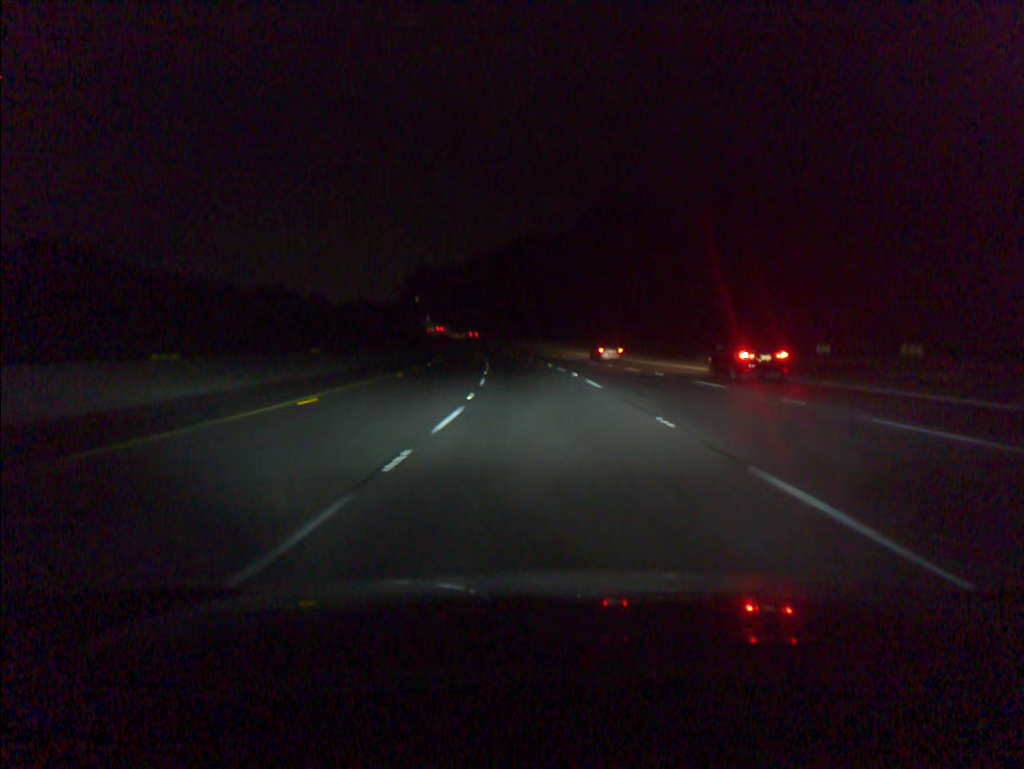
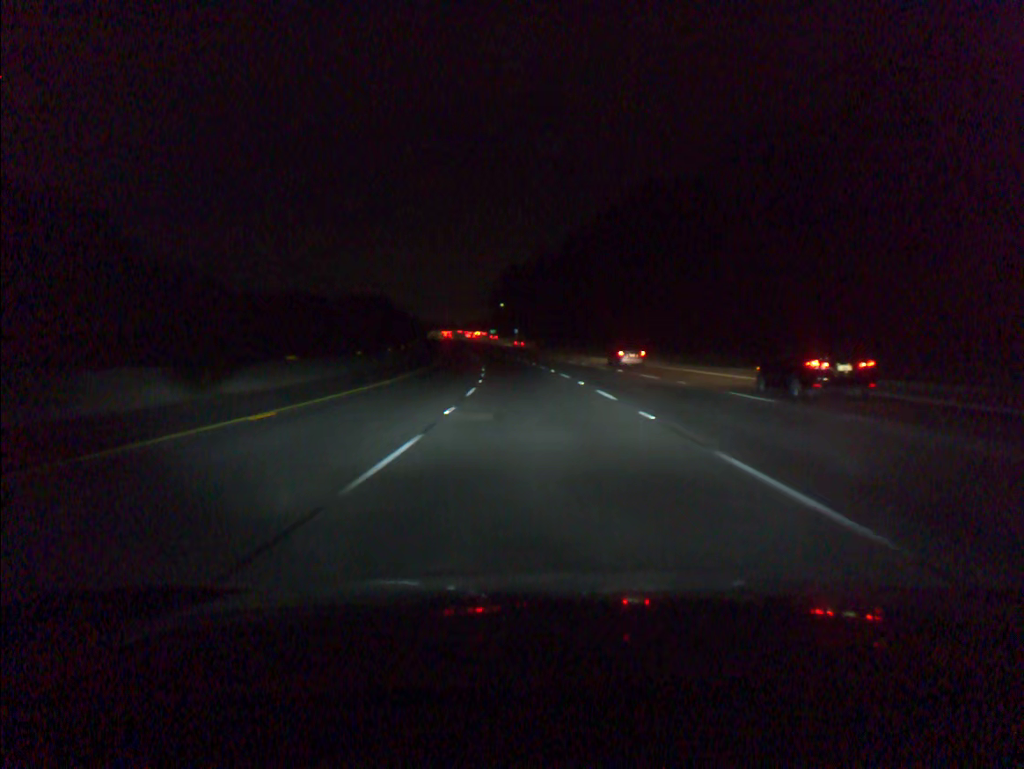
(-6.2, +90.9) m; -8°
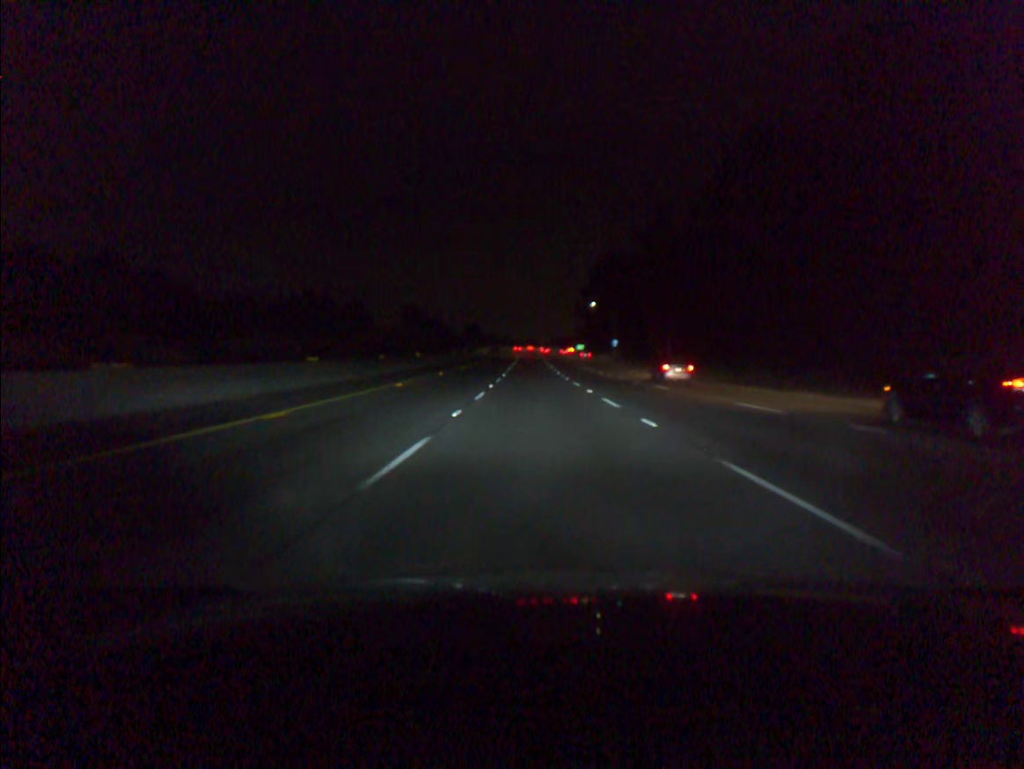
(-4.2, +72.5) m; -6°
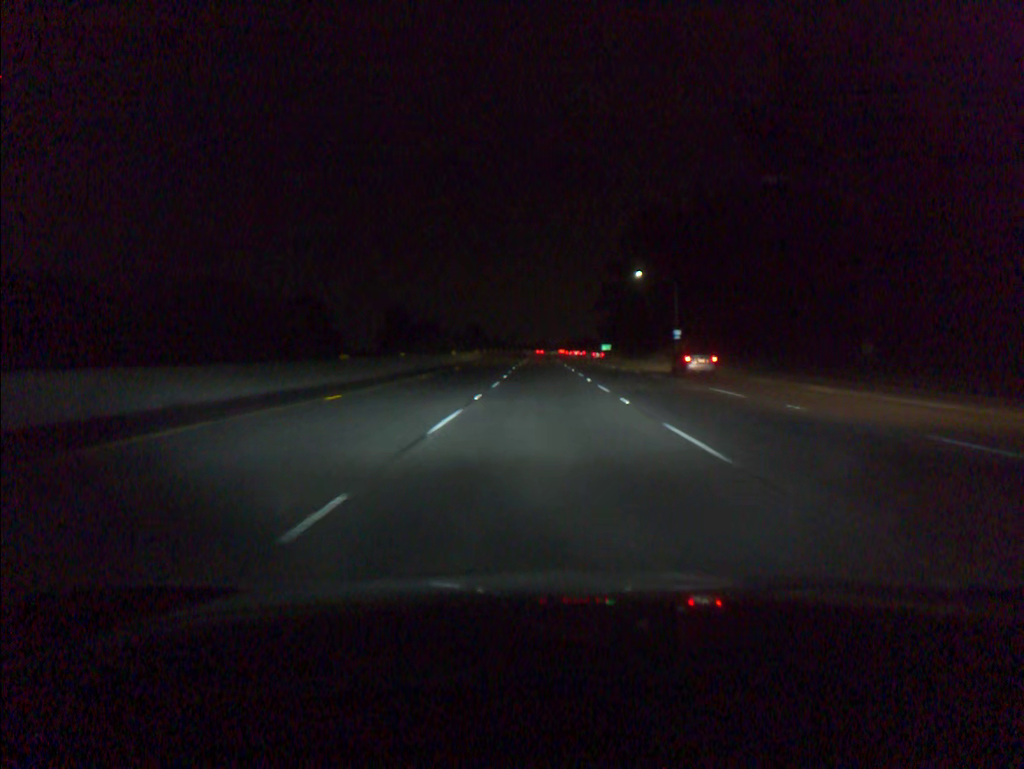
(-0.8, +54.3) m; -1°
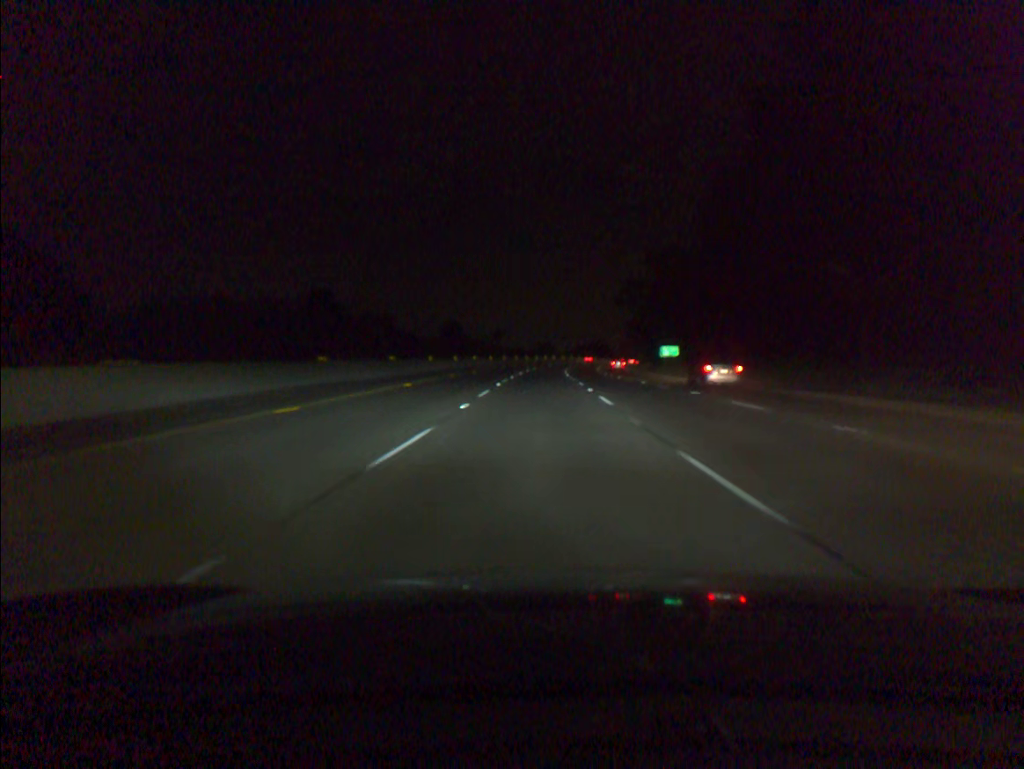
(+0.1, +90.6) m; 0°
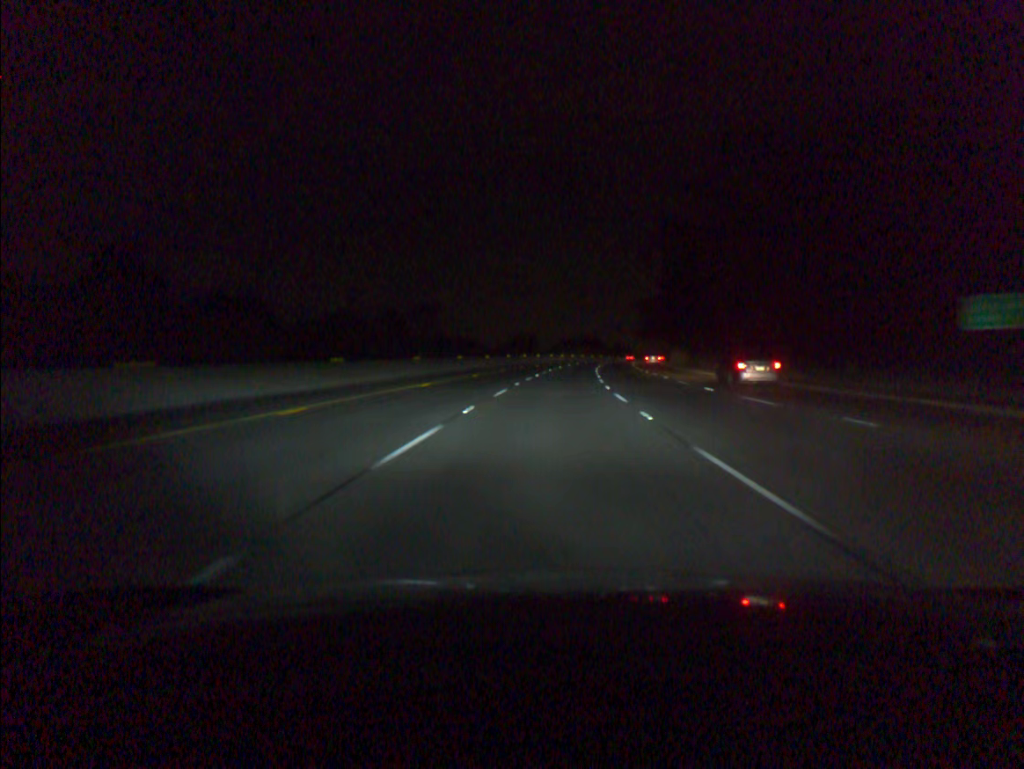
(+0.5, +73.1) m; +2°
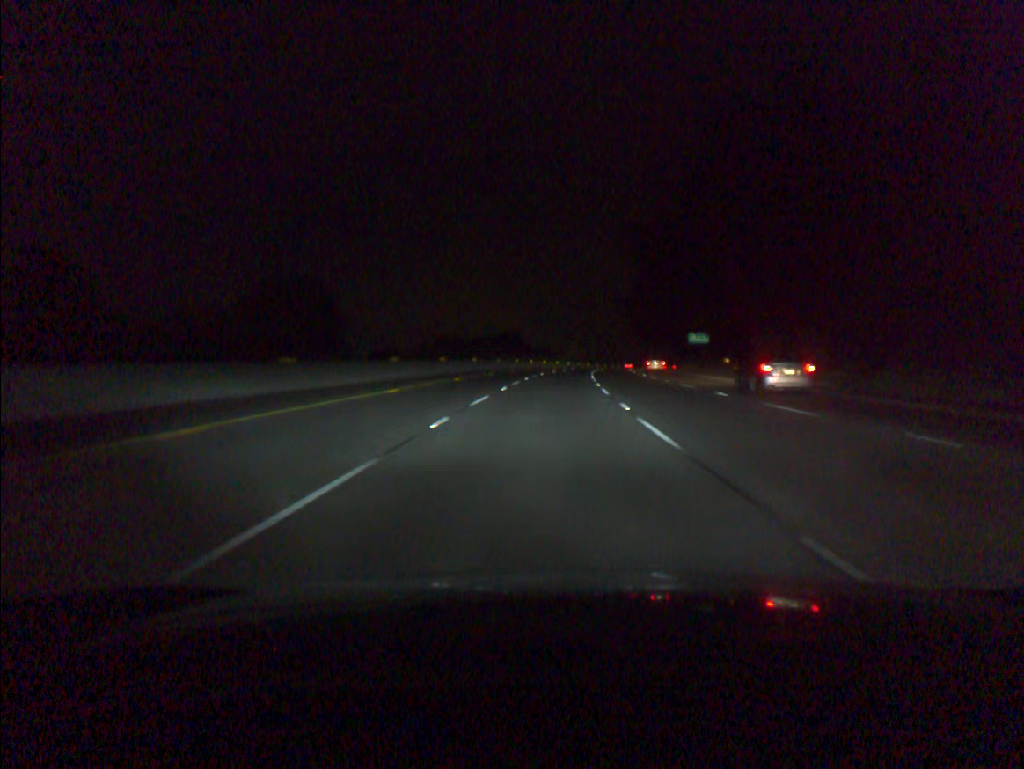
(+5.2, +91.4) m; +6°
